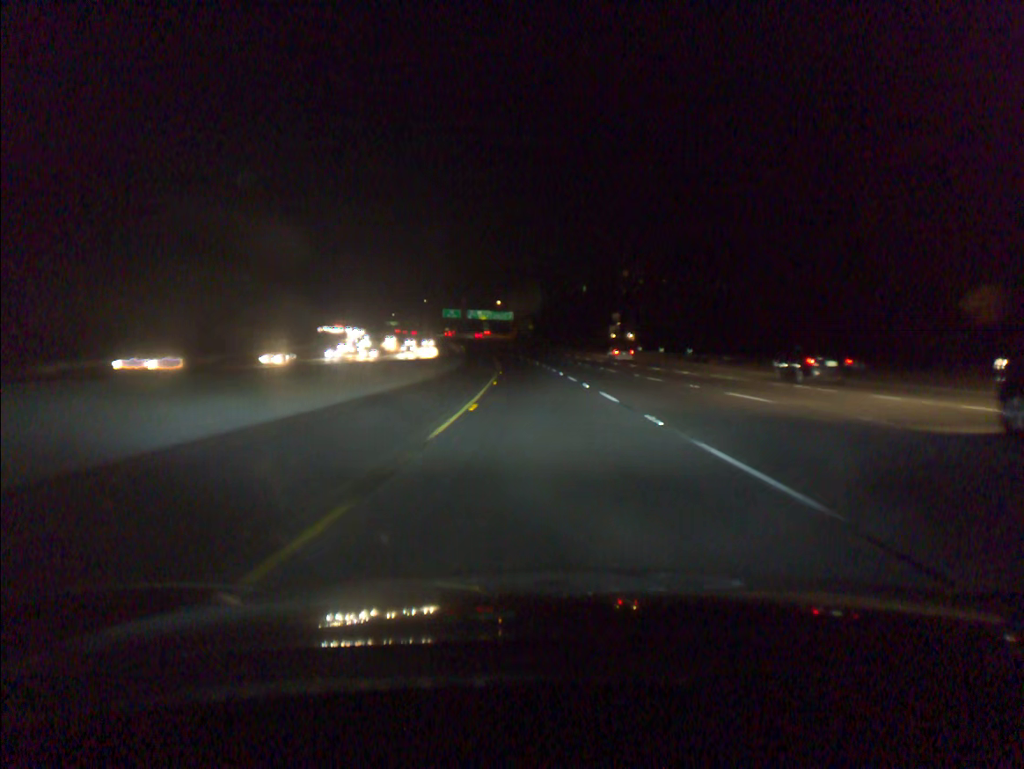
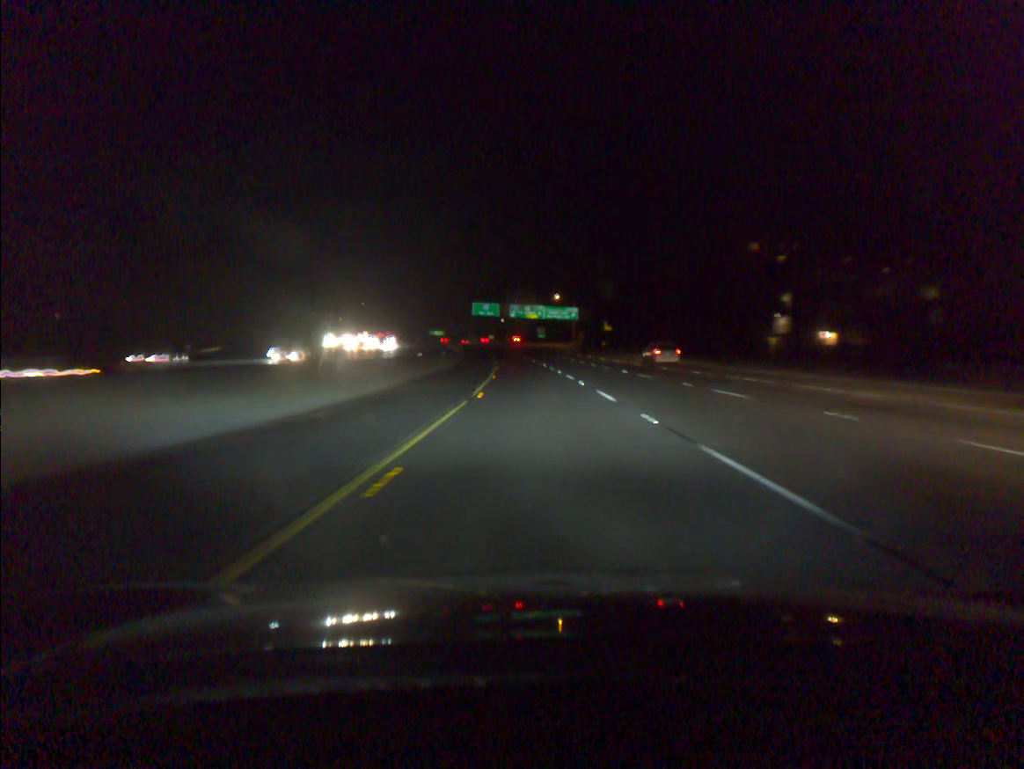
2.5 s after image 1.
(-3.2, +83.4) m; -5°
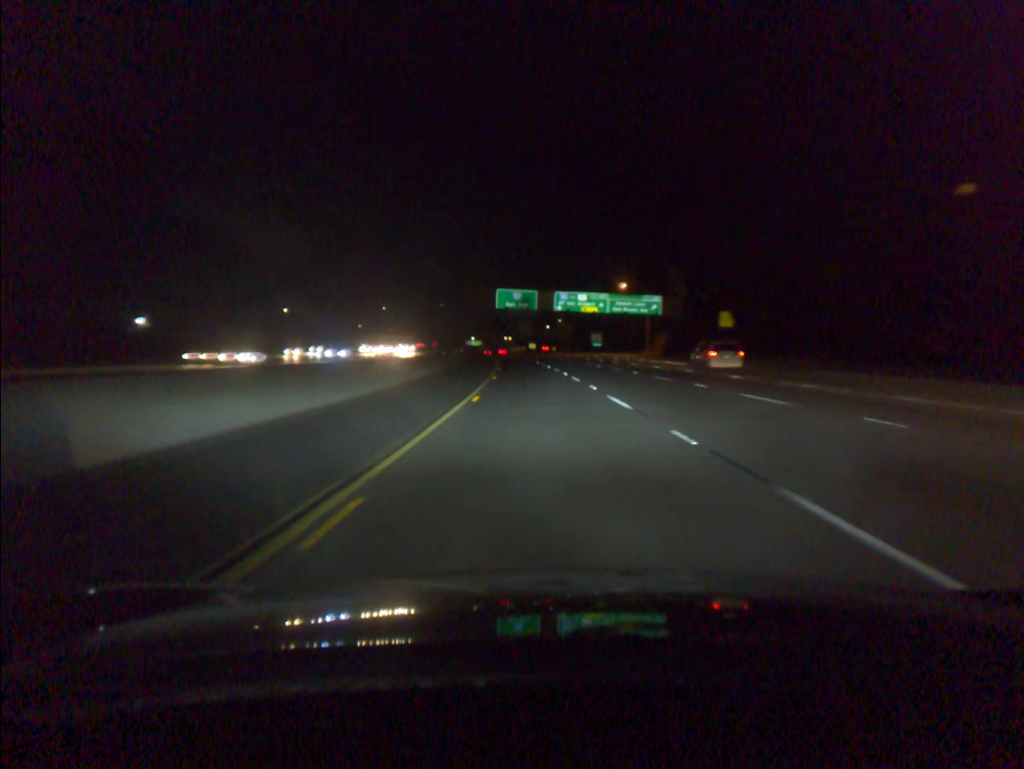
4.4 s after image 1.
(-1.9, +60.2) m; -4°
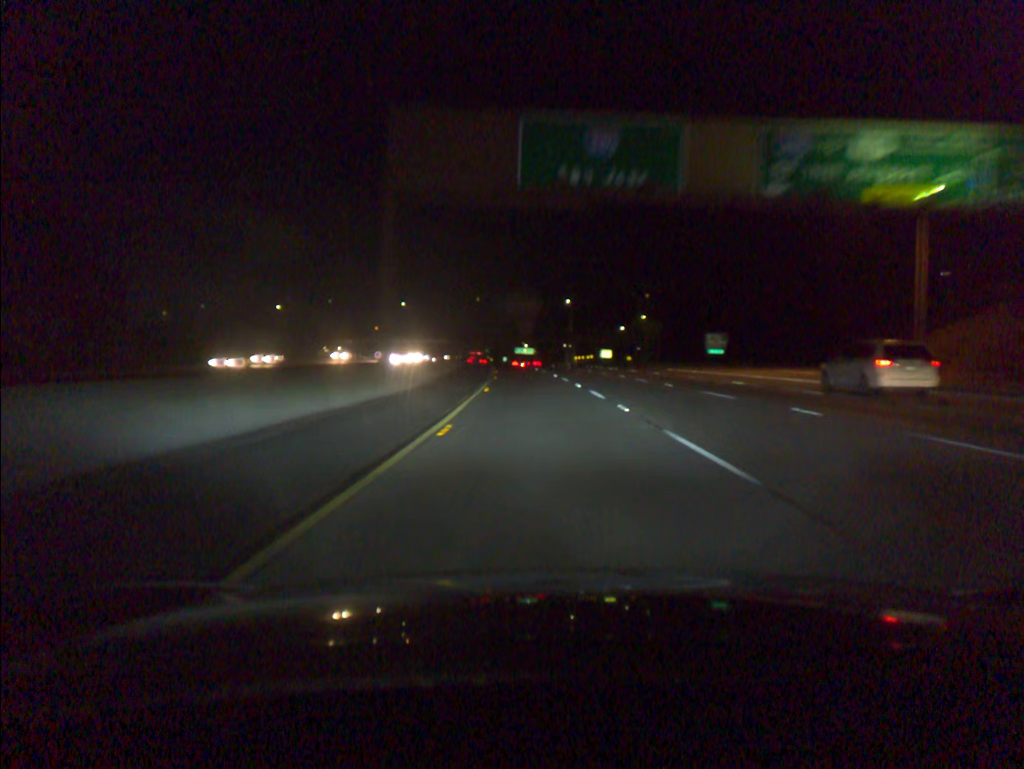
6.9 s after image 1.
(-3.1, +80.6) m; -4°
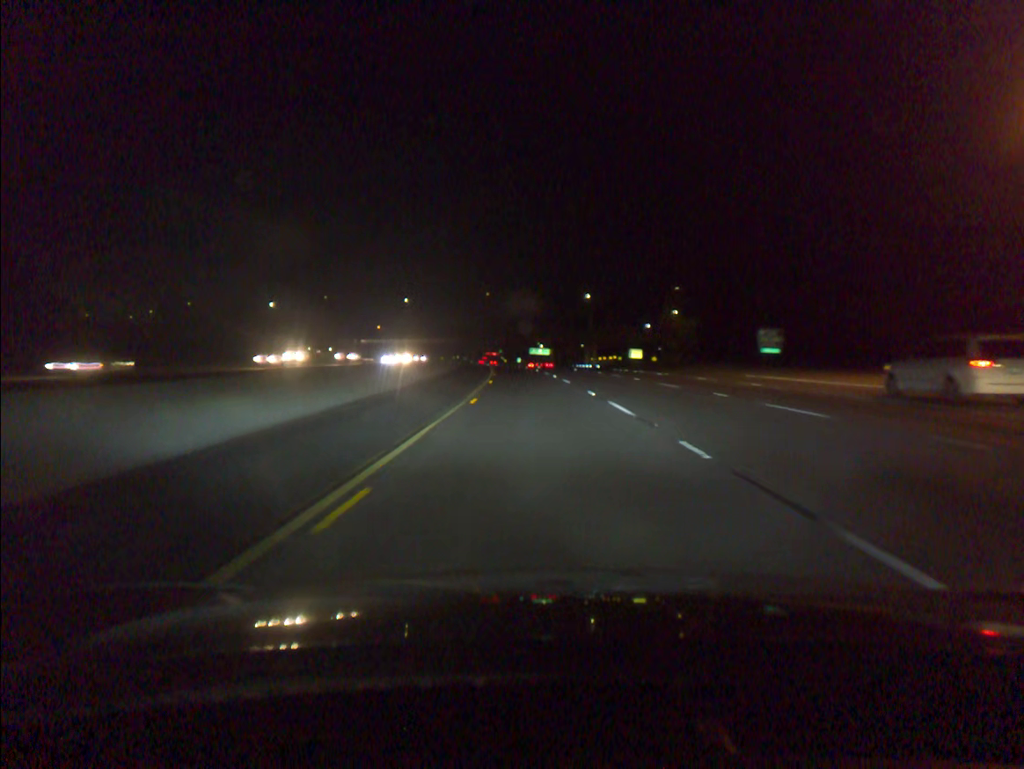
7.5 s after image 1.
(-0.2, +21.0) m; -1°
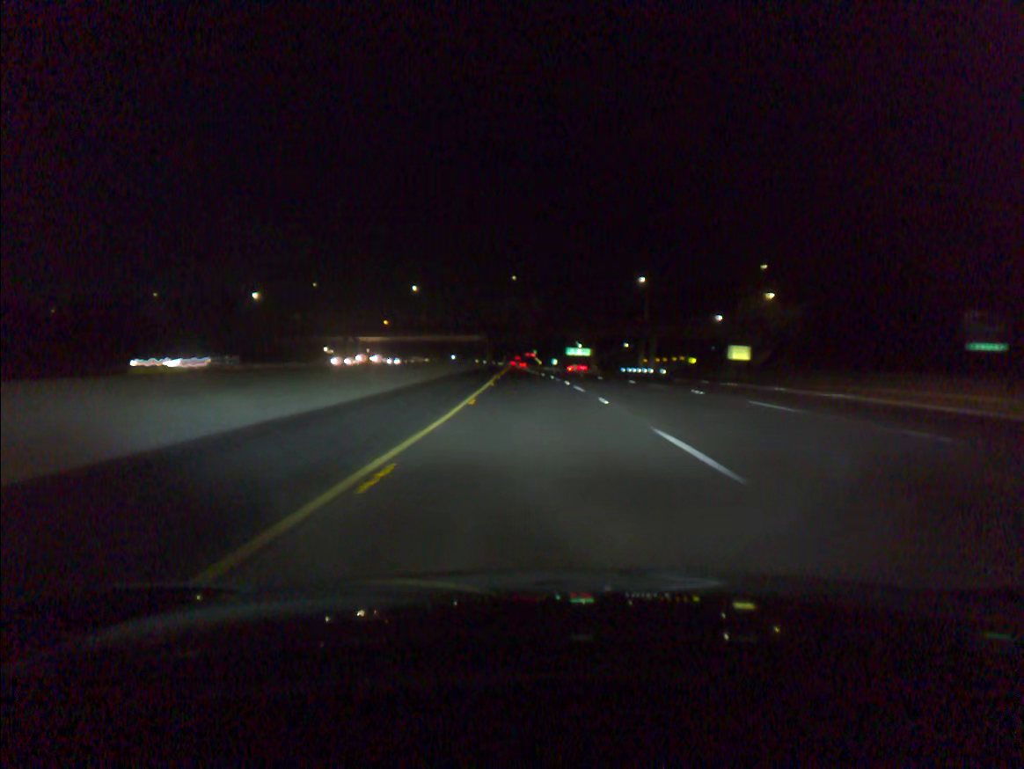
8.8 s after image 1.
(-0.9, +42.1) m; -3°
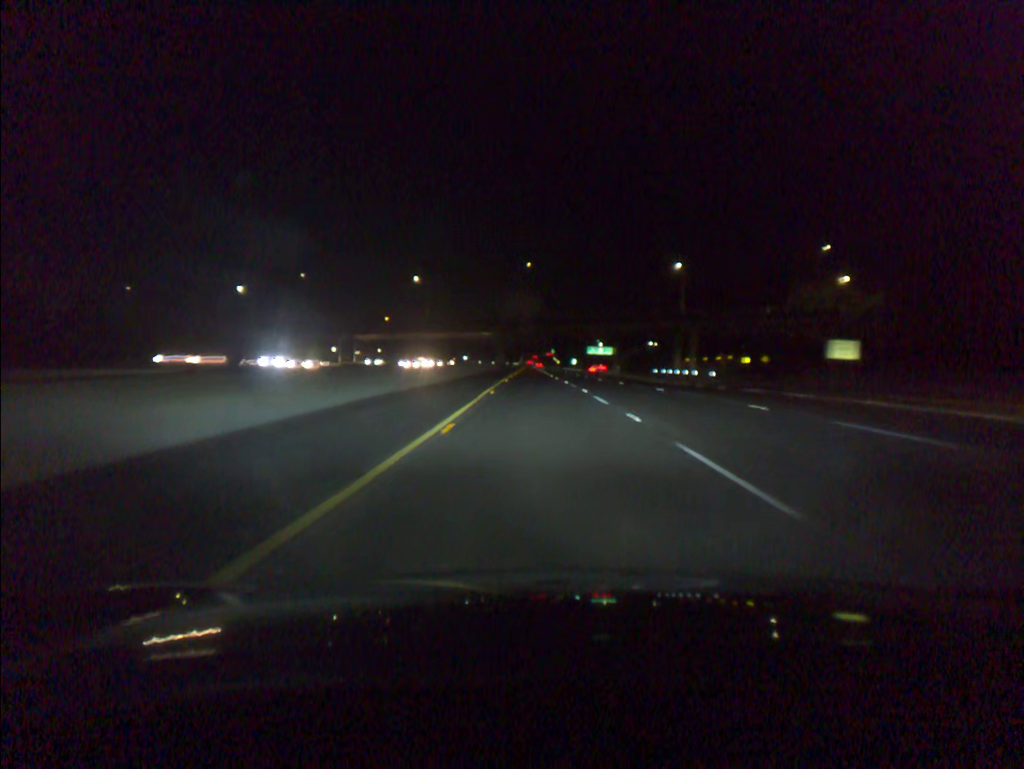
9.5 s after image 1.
(-0.2, +21.2) m; -1°
